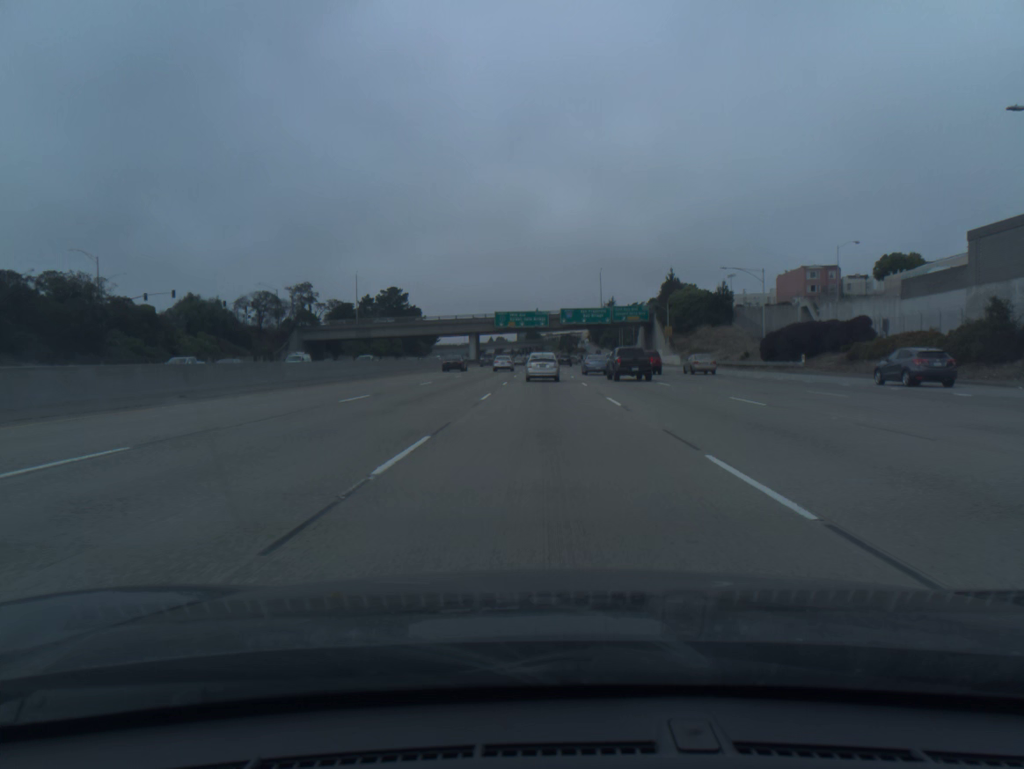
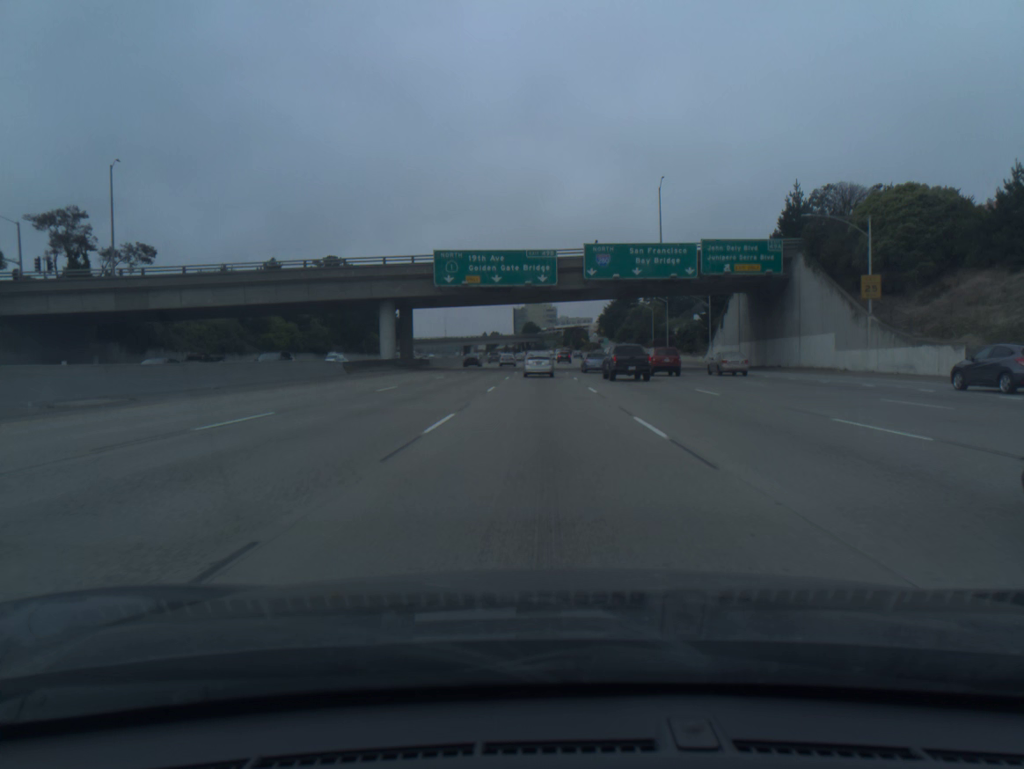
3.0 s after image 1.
(+0.2, +79.7) m; 0°
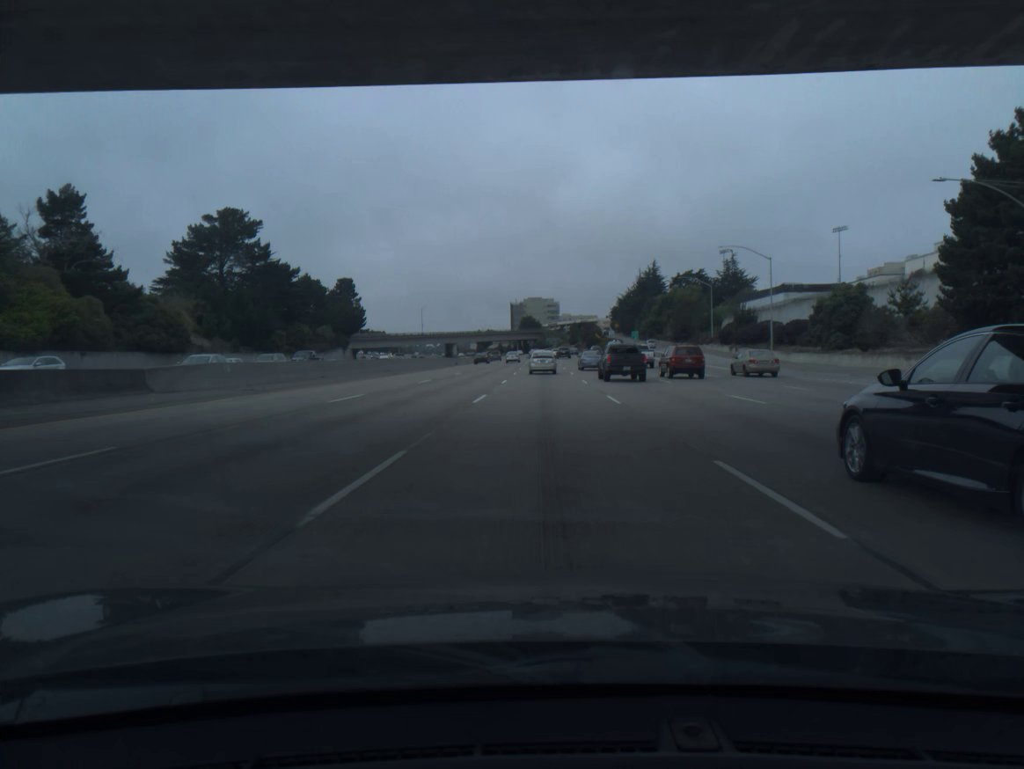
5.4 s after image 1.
(-0.1, +63.1) m; 0°
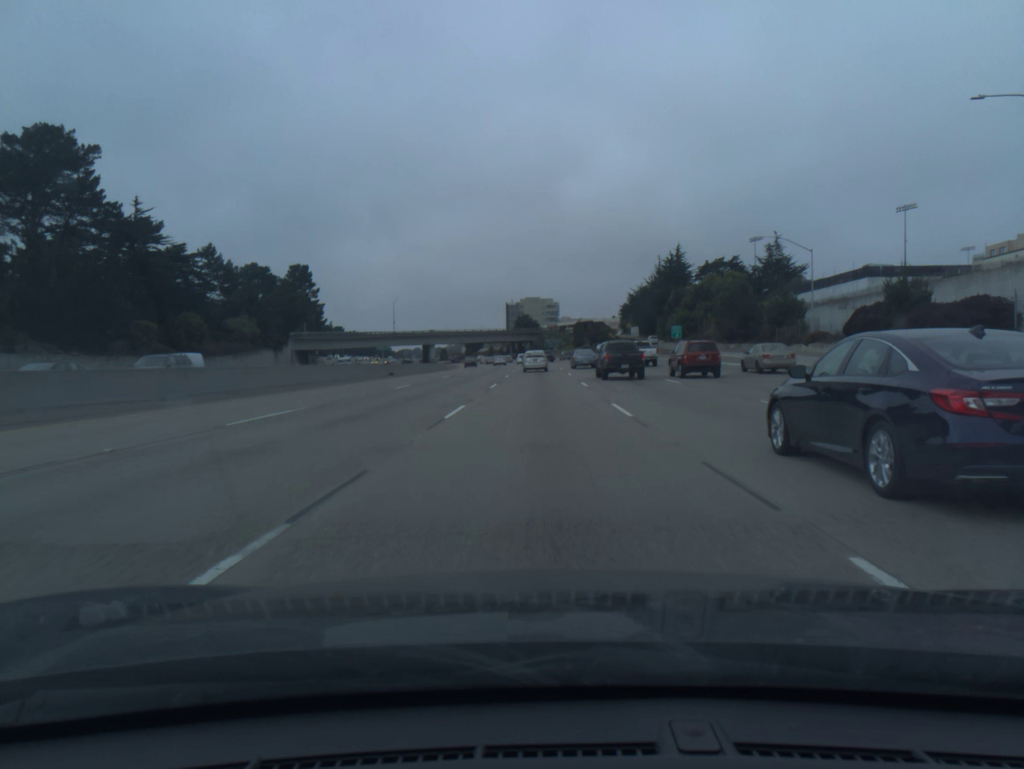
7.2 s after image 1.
(+0.1, +47.2) m; 0°
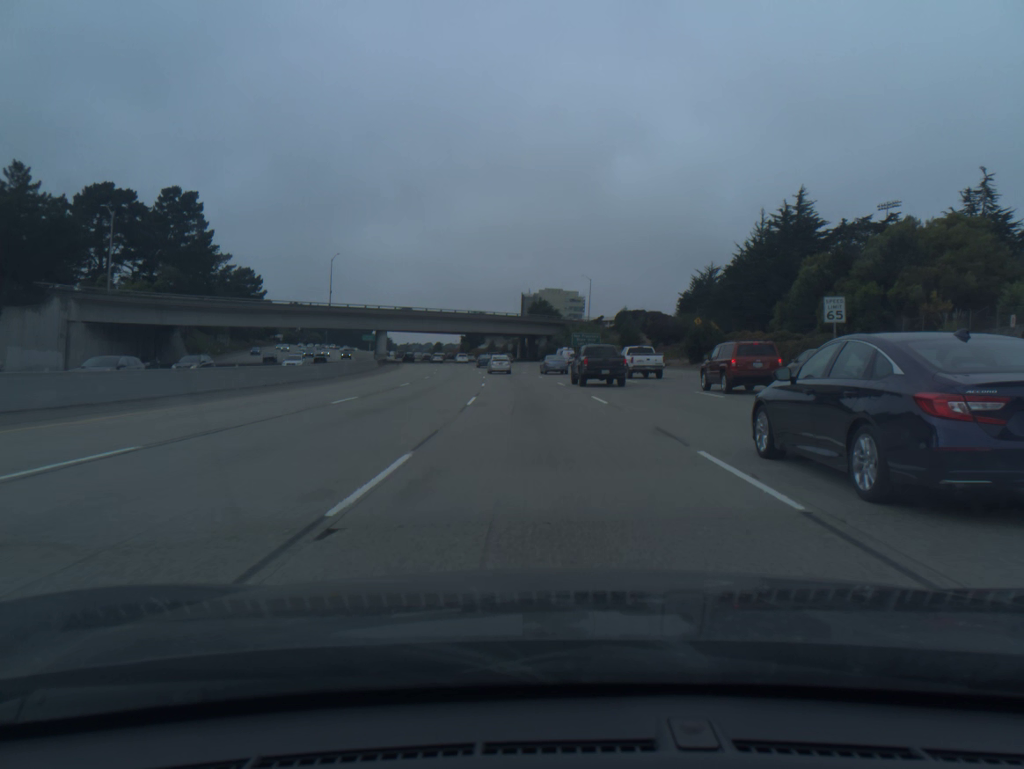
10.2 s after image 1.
(-0.7, +80.2) m; -1°
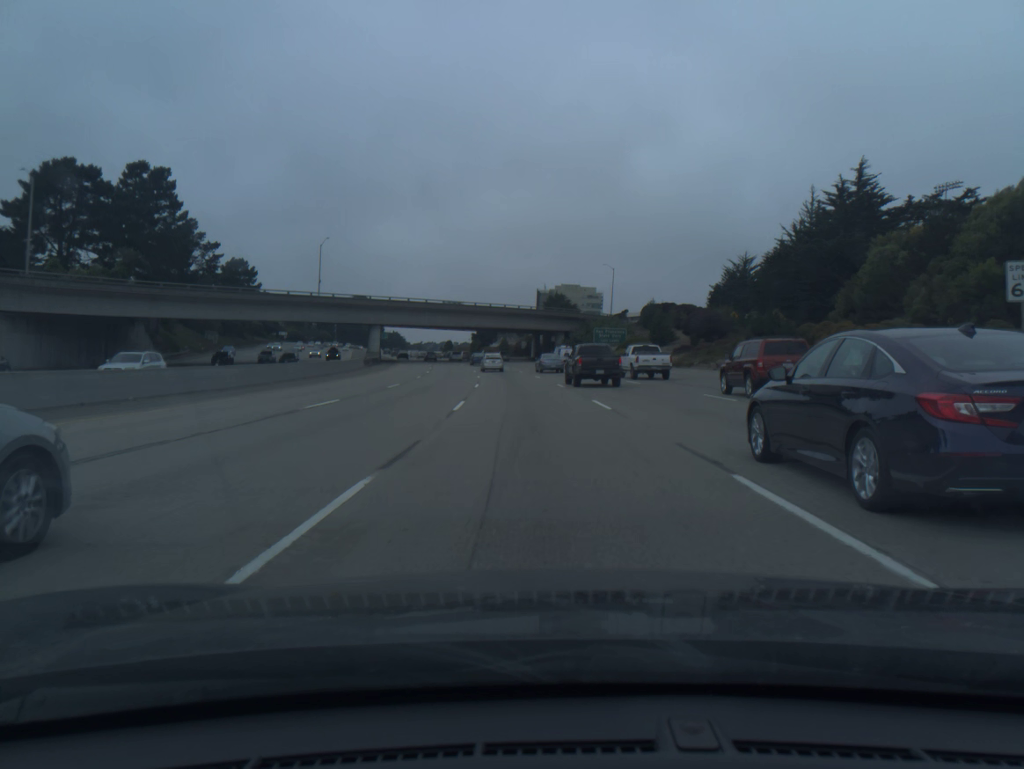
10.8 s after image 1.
(-0.1, +16.4) m; -1°
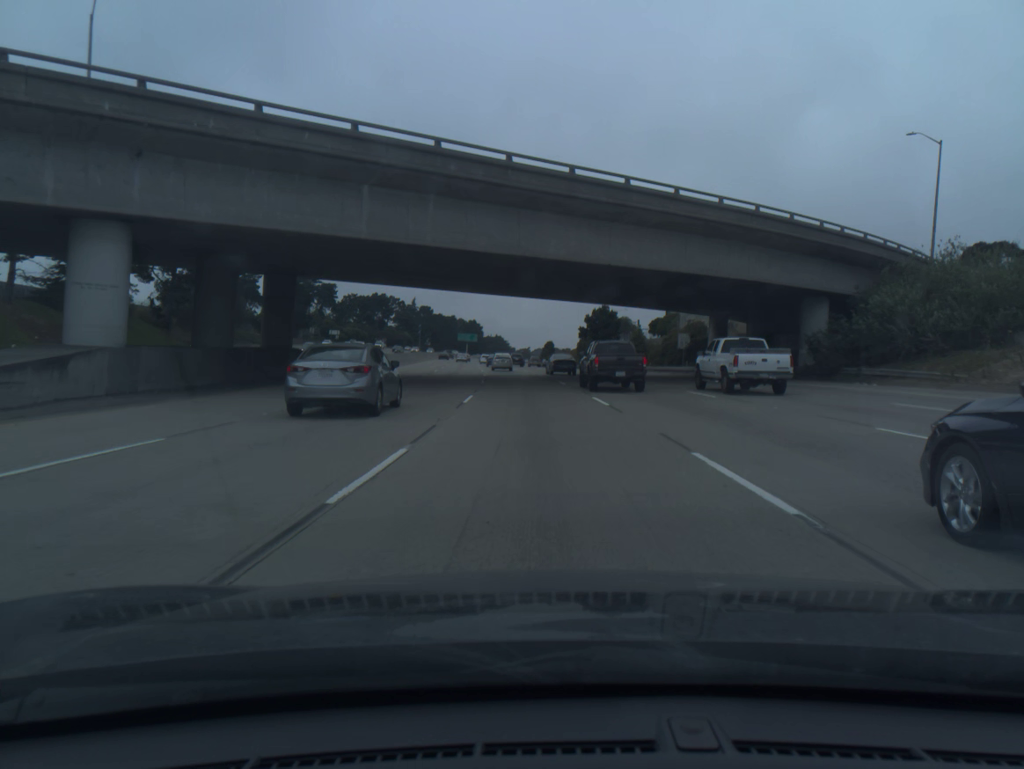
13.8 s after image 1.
(-5.9, +83.3) m; -8°
